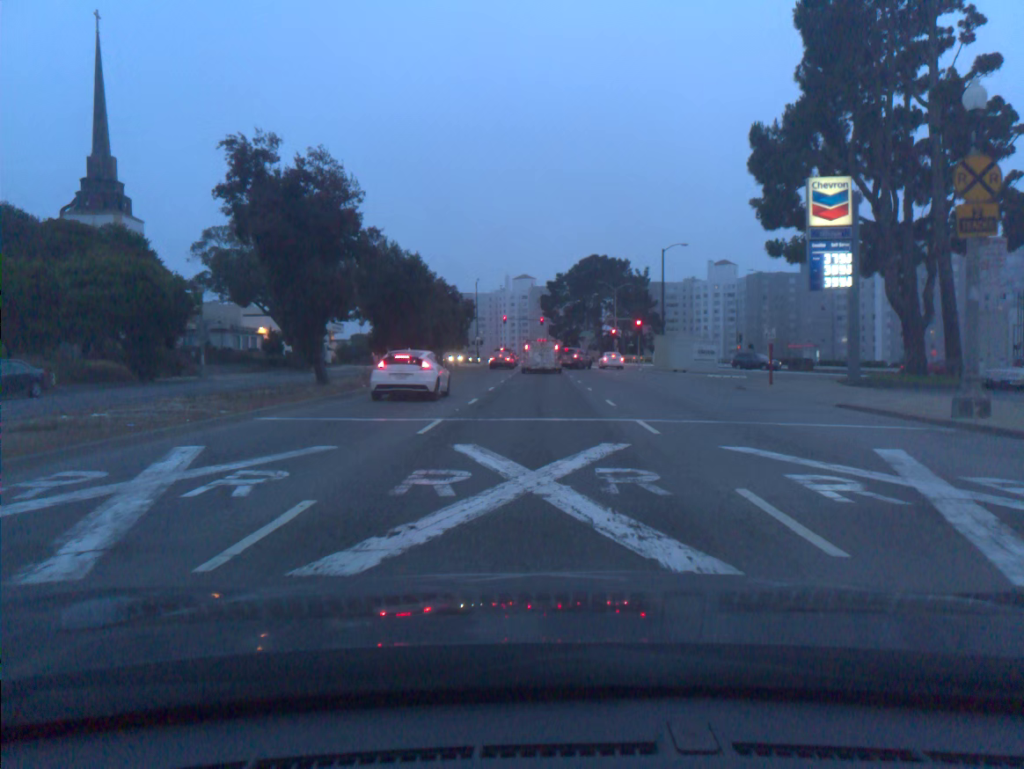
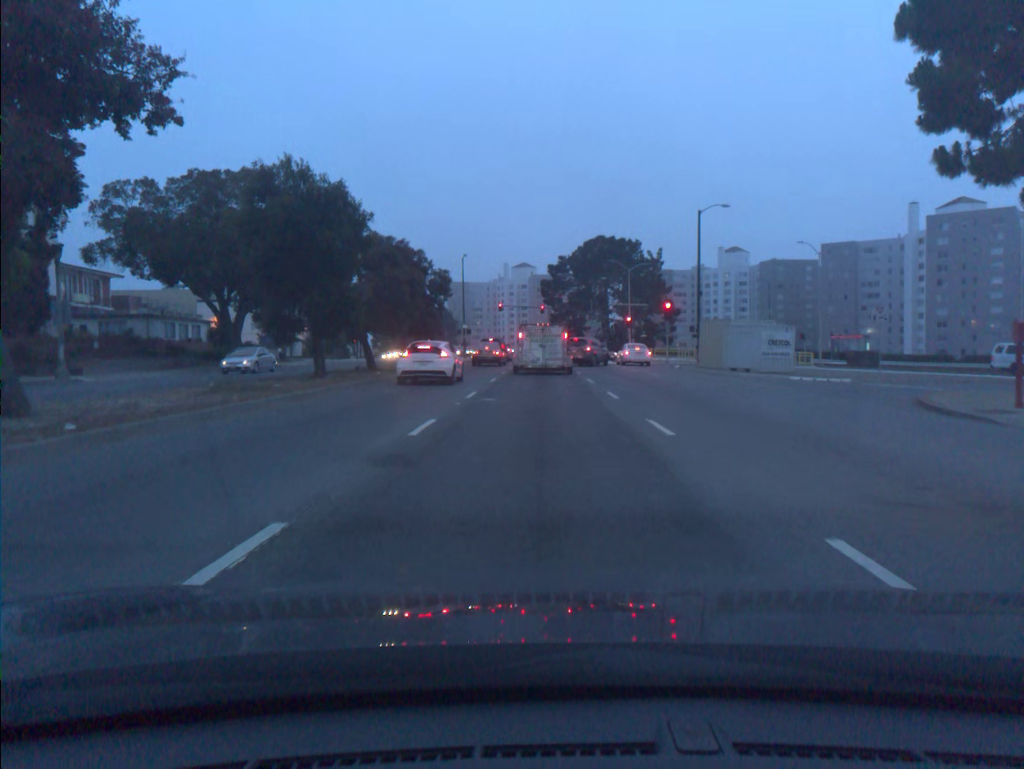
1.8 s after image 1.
(0.0, +16.6) m; 0°
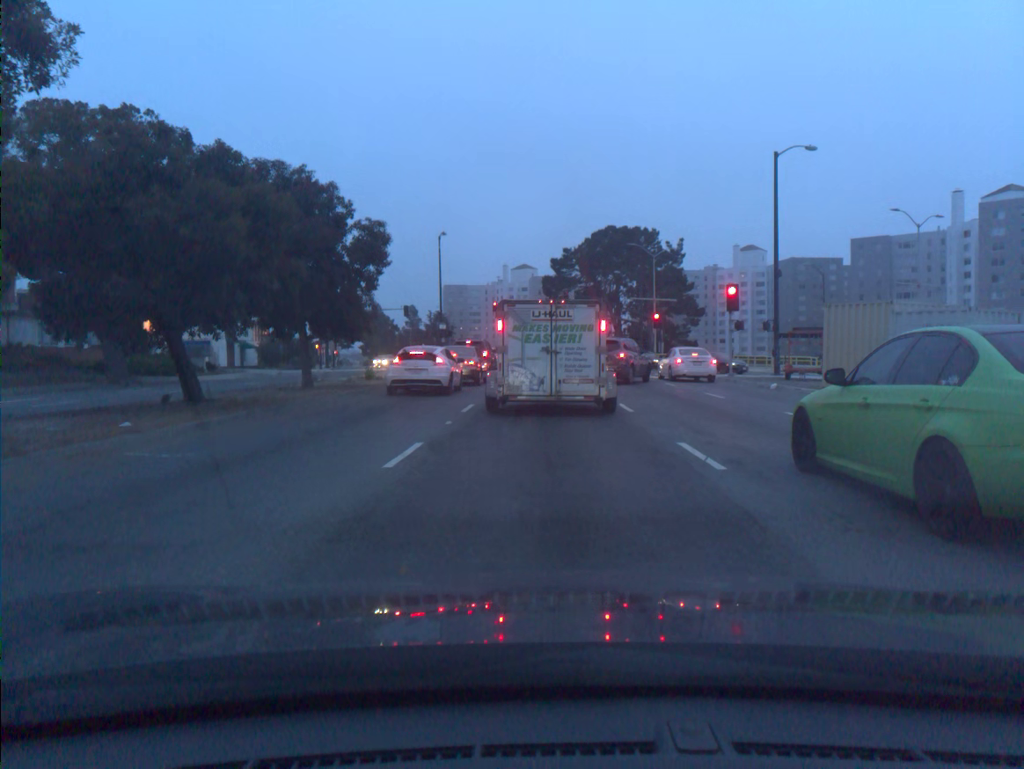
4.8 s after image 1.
(-0.1, +18.1) m; 0°
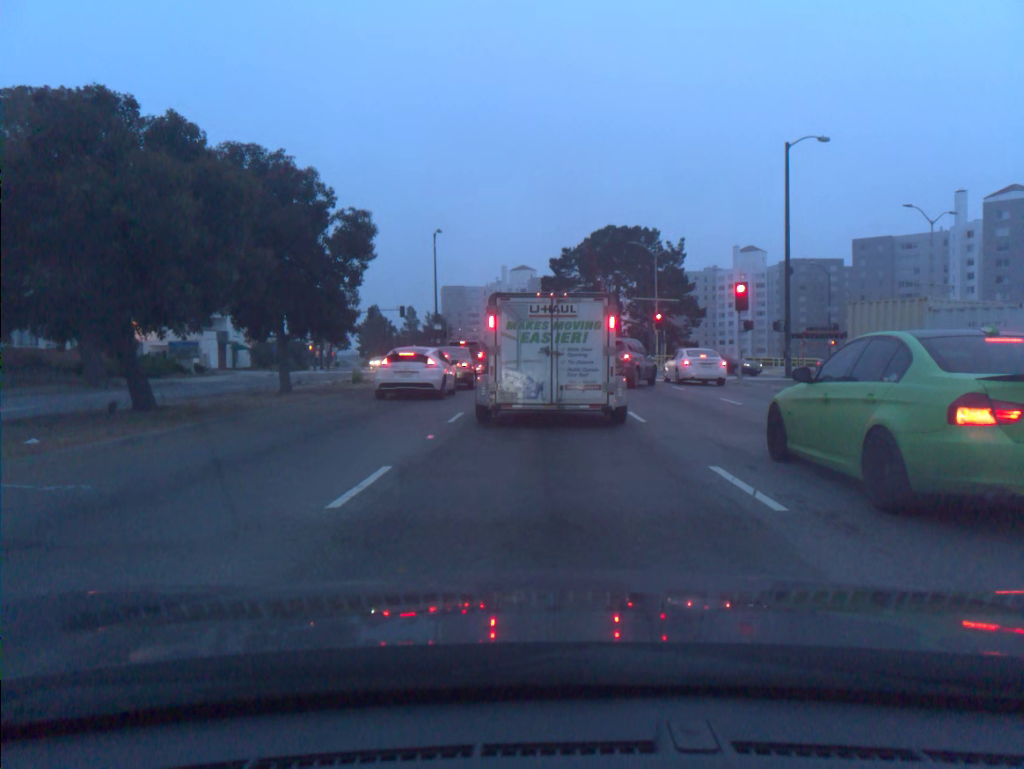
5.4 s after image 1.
(0.0, +2.1) m; 0°
